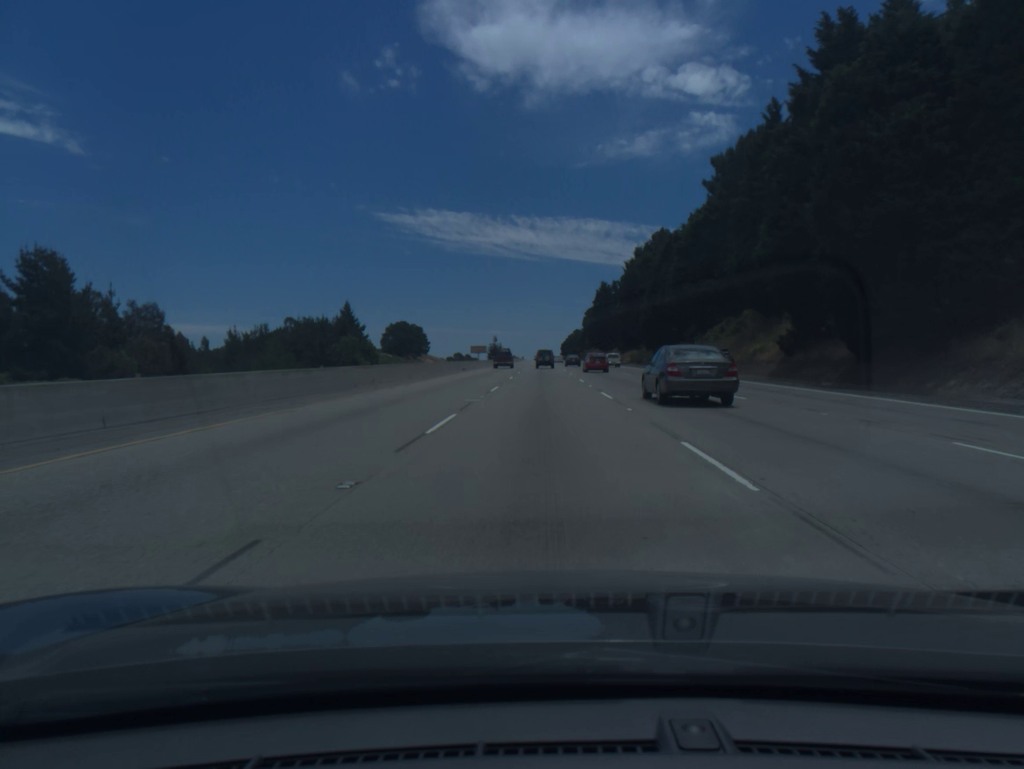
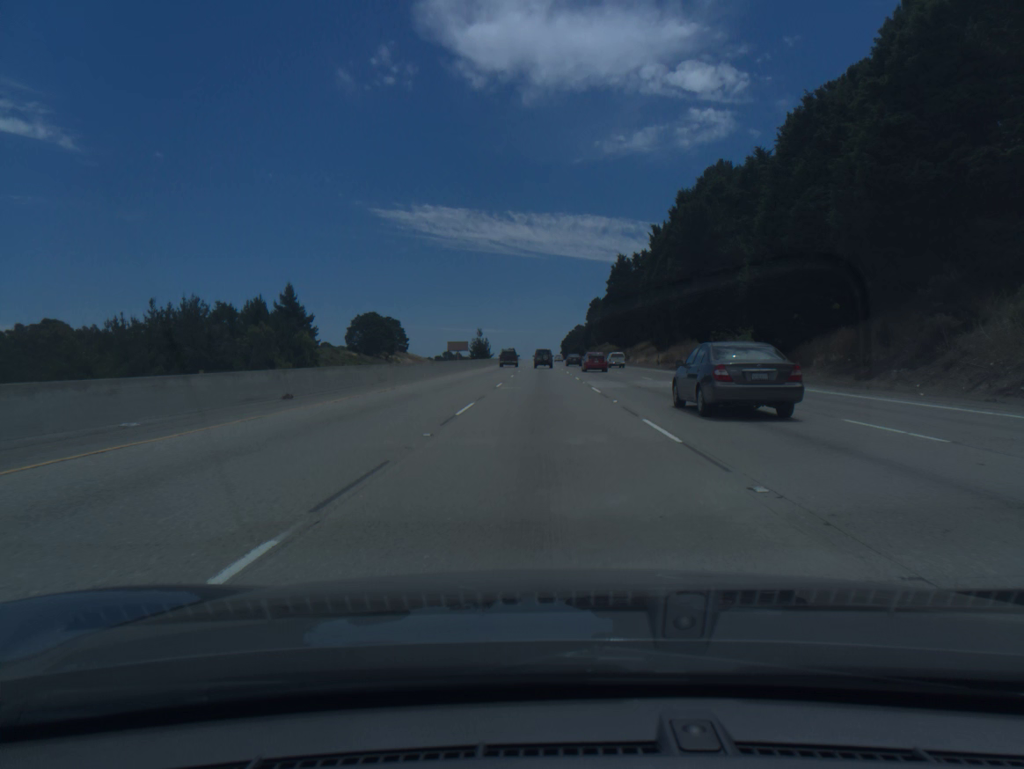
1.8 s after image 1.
(0.0, +54.6) m; 0°
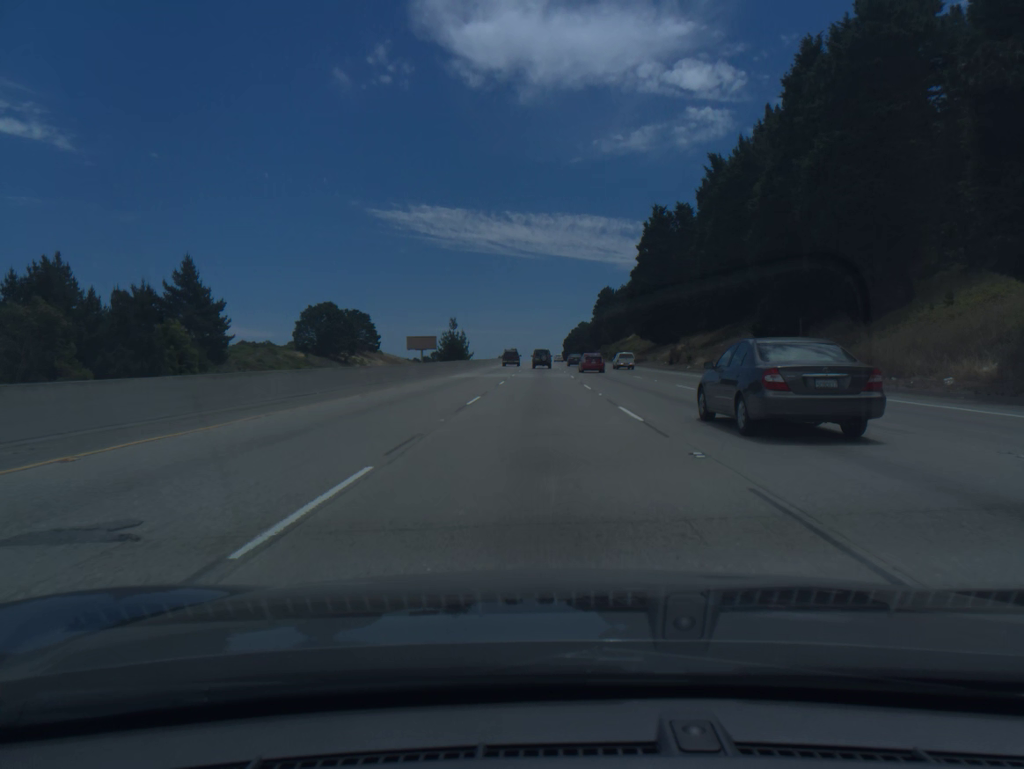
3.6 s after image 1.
(+0.2, +55.1) m; 0°
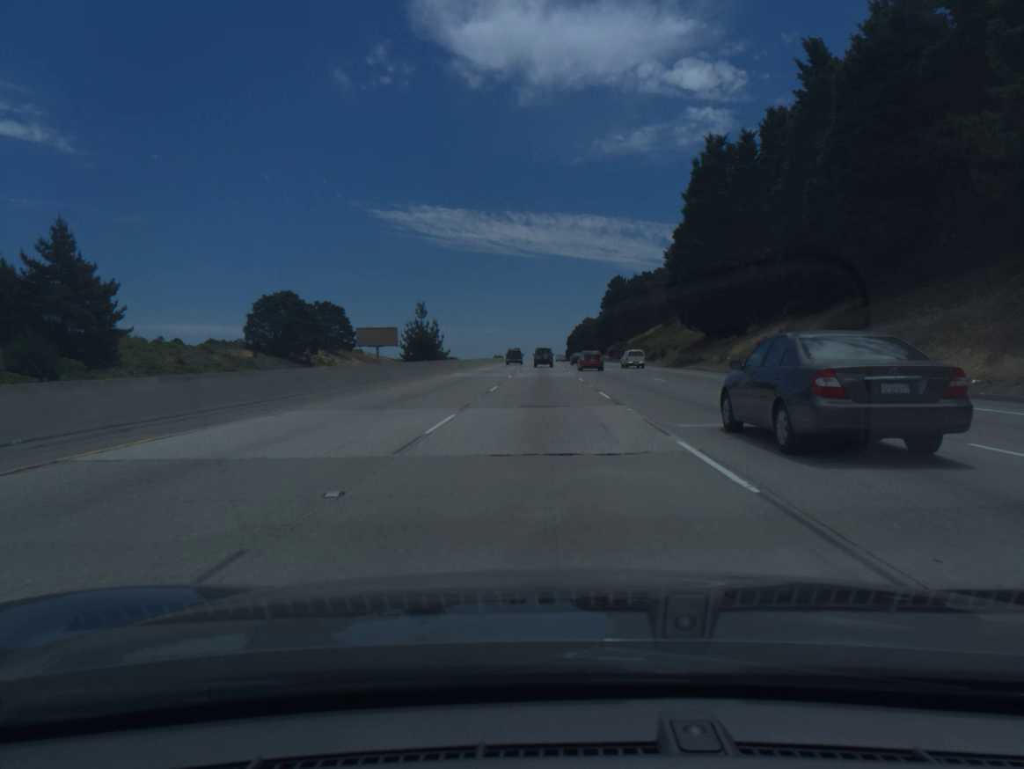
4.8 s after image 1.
(0.0, +36.9) m; 0°
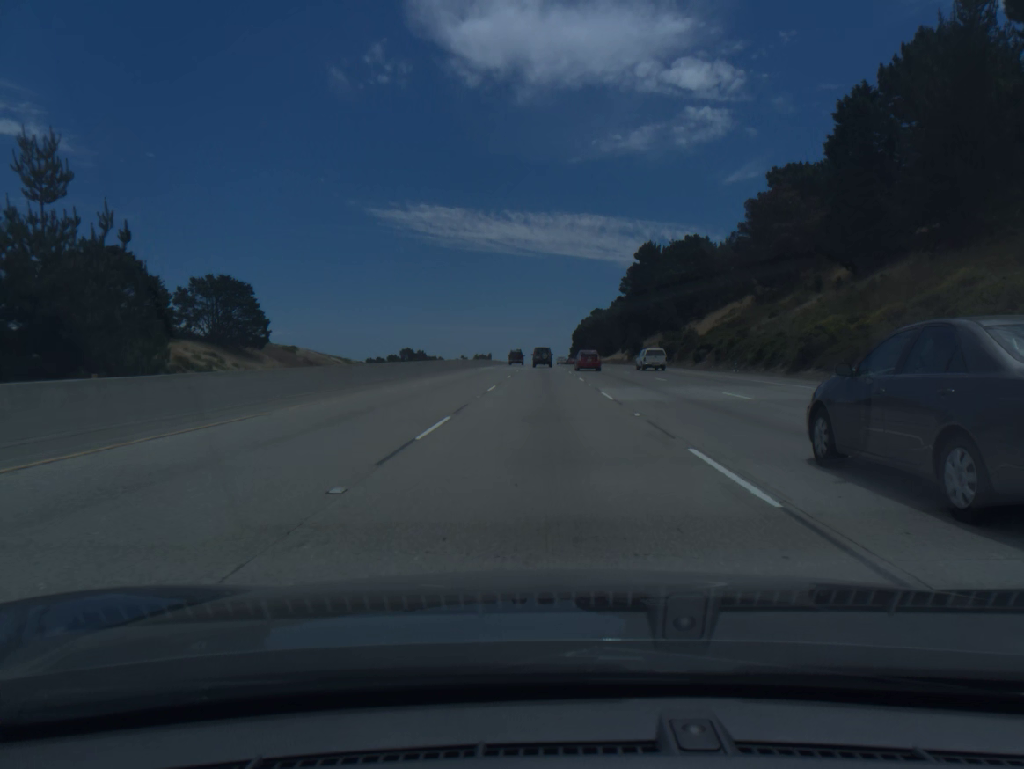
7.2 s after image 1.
(0.0, +73.9) m; 0°
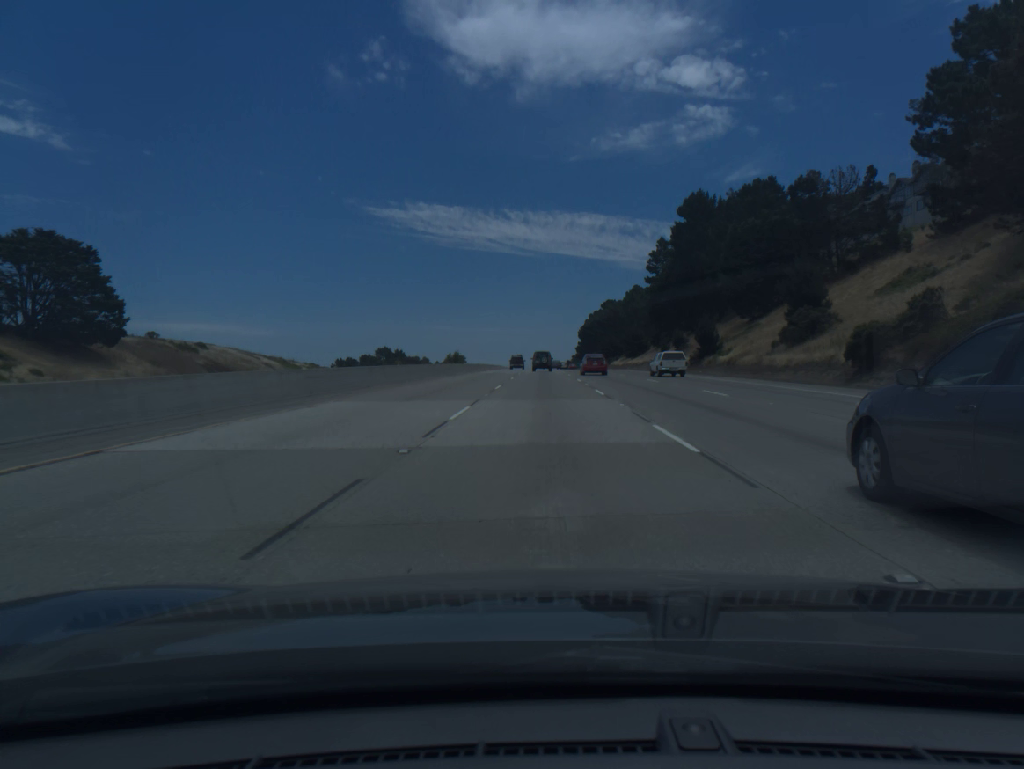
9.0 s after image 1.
(+0.1, +55.2) m; 0°
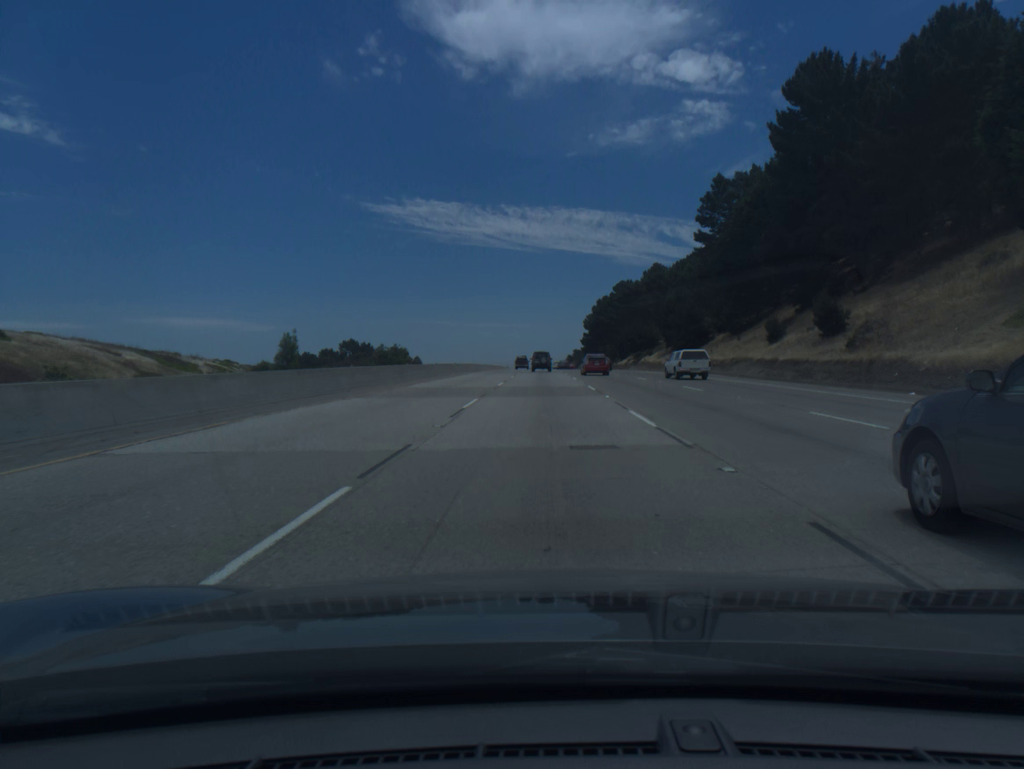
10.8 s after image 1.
(0.0, +55.0) m; 0°
